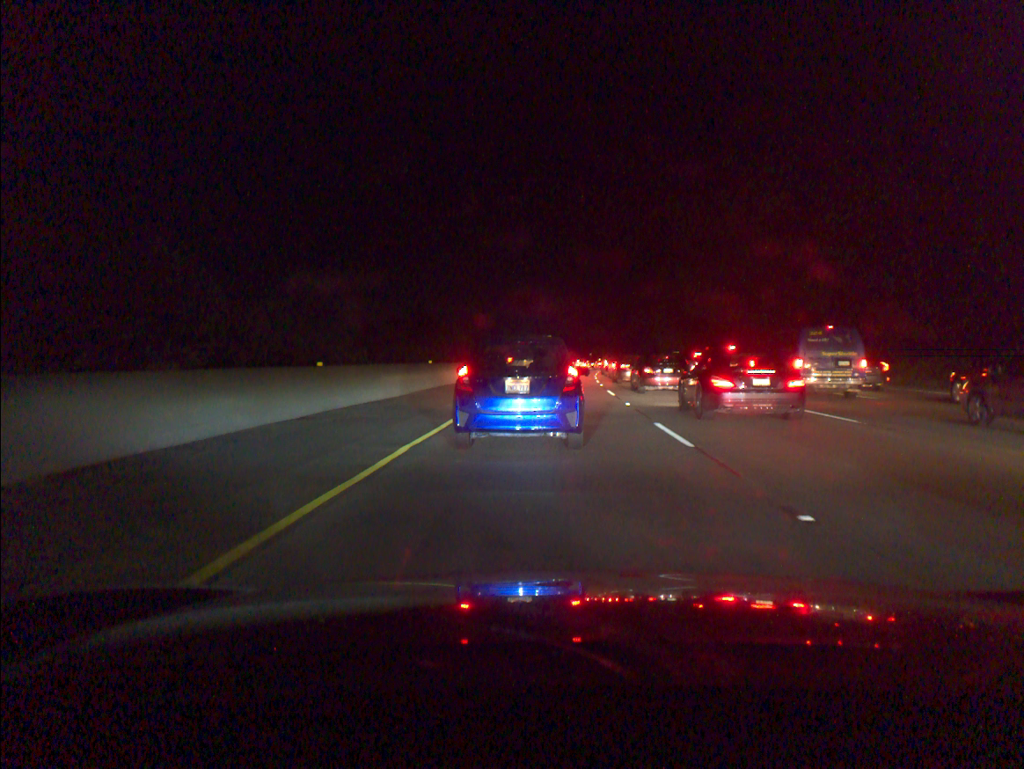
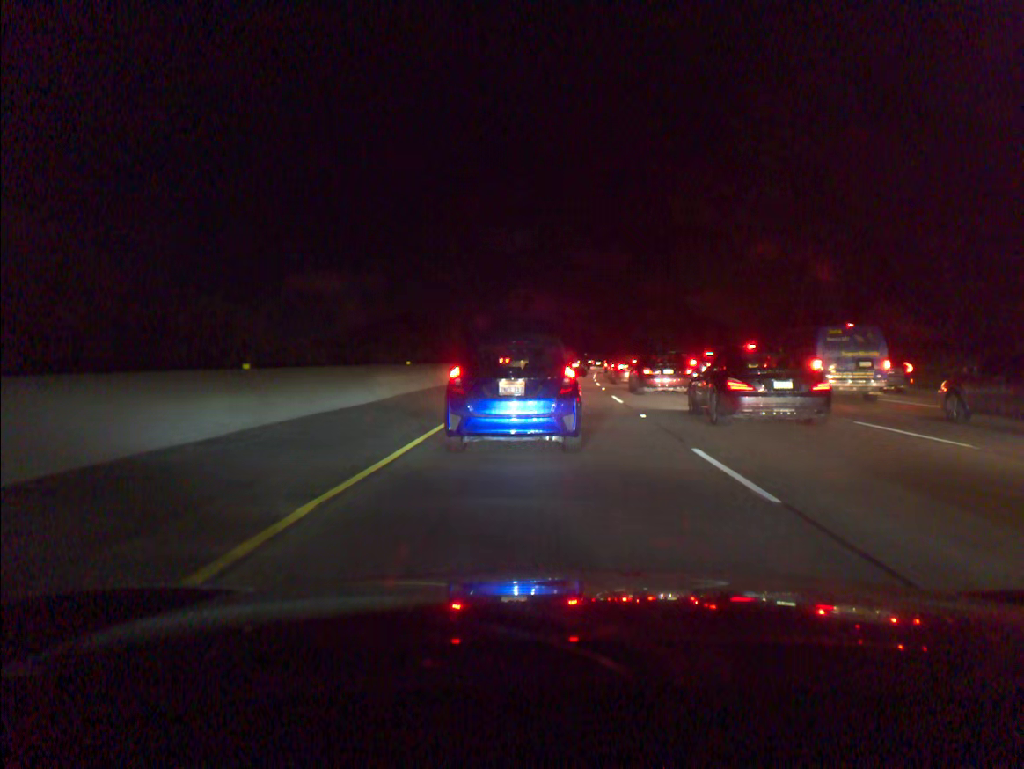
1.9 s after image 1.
(0.0, +4.0) m; 0°
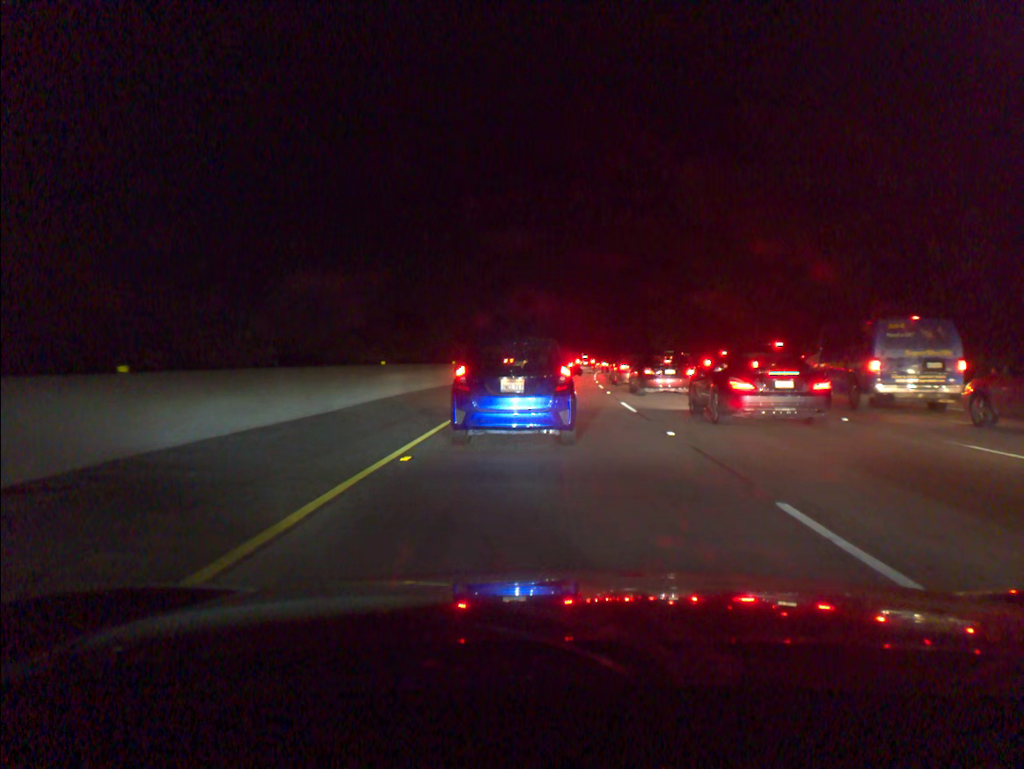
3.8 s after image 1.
(0.0, +3.8) m; 0°
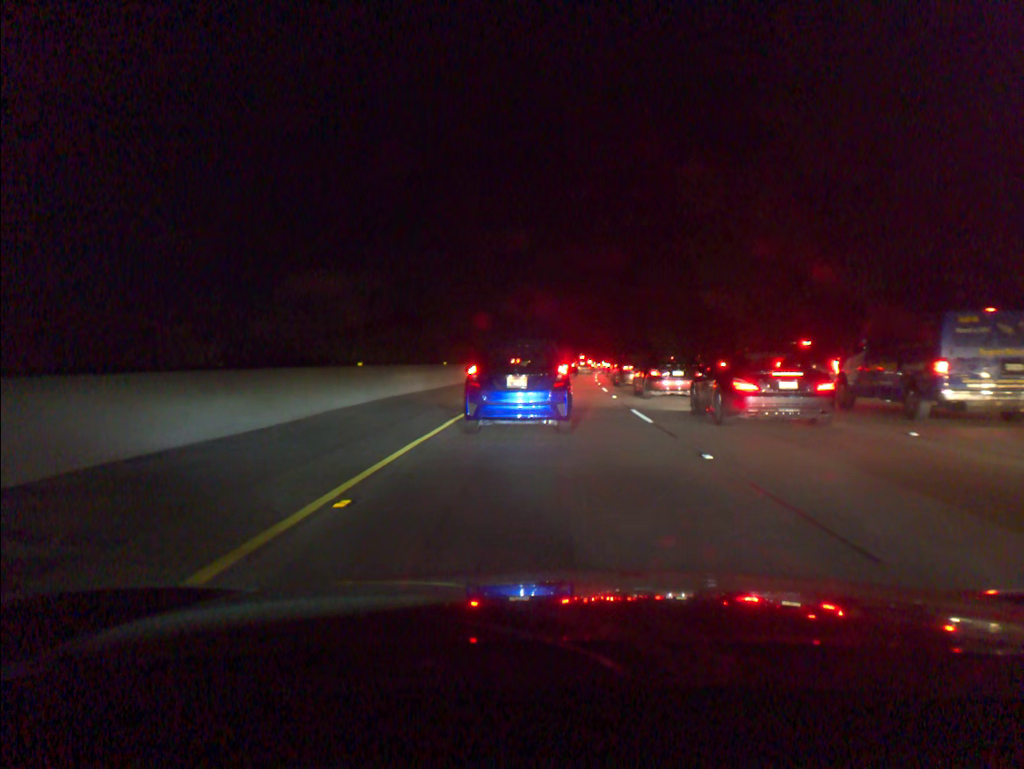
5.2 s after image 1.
(0.0, +2.9) m; 0°
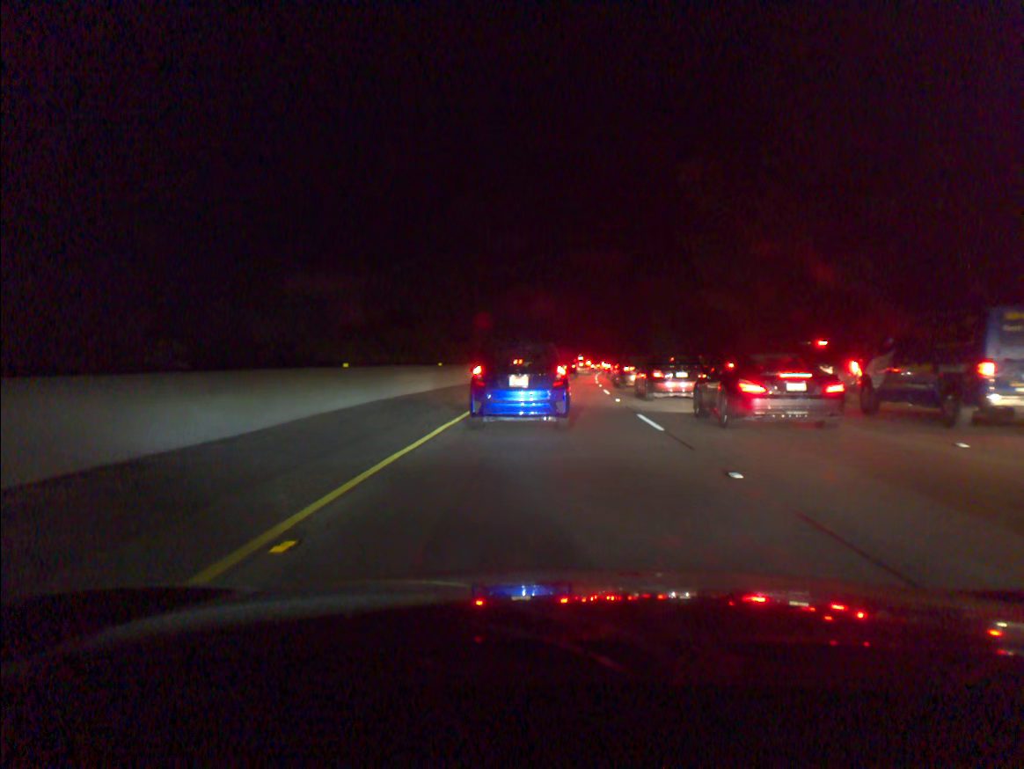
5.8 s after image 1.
(0.0, +1.4) m; 0°
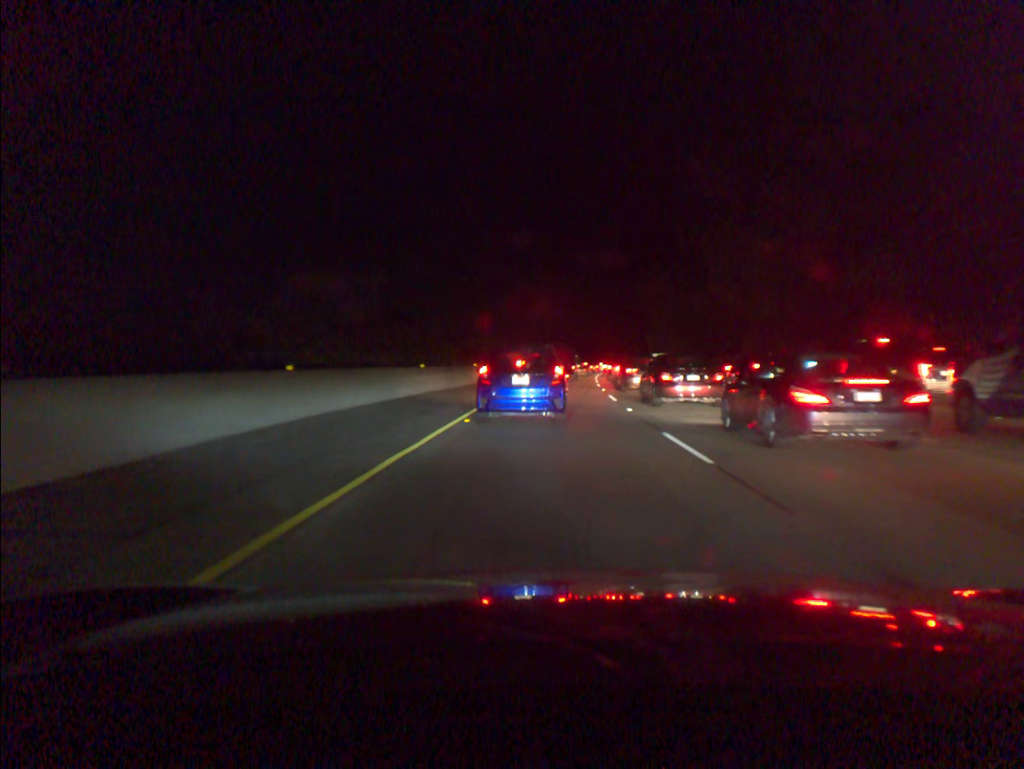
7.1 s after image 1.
(0.0, +4.0) m; 0°
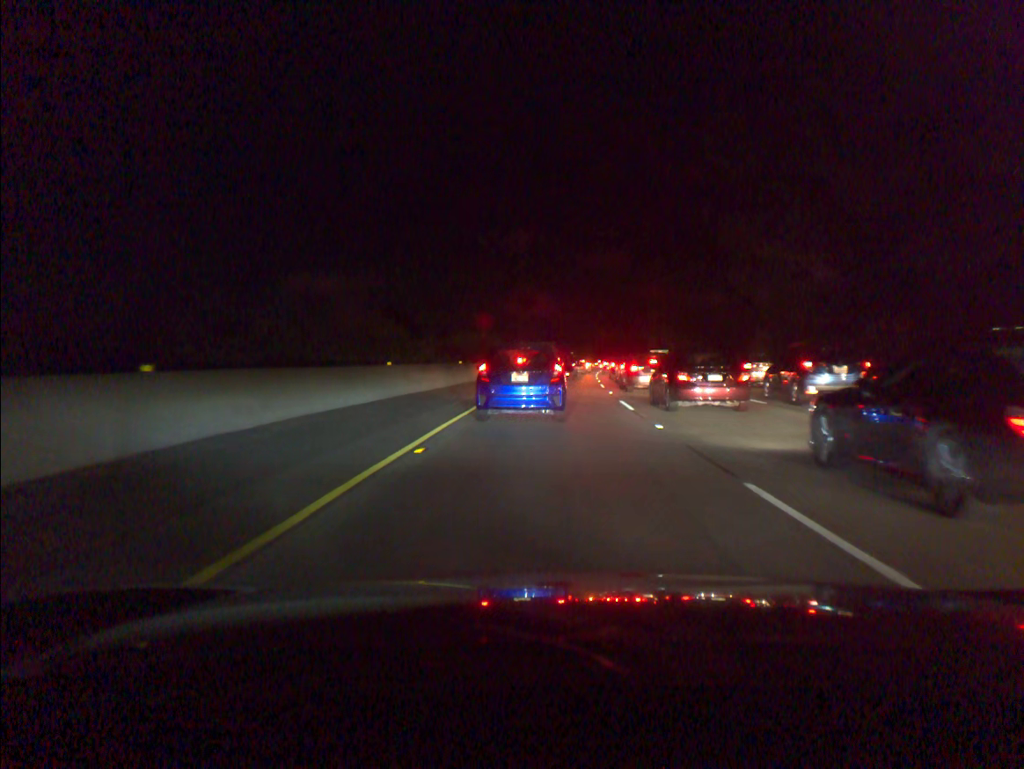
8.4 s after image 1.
(0.0, +5.4) m; 0°
